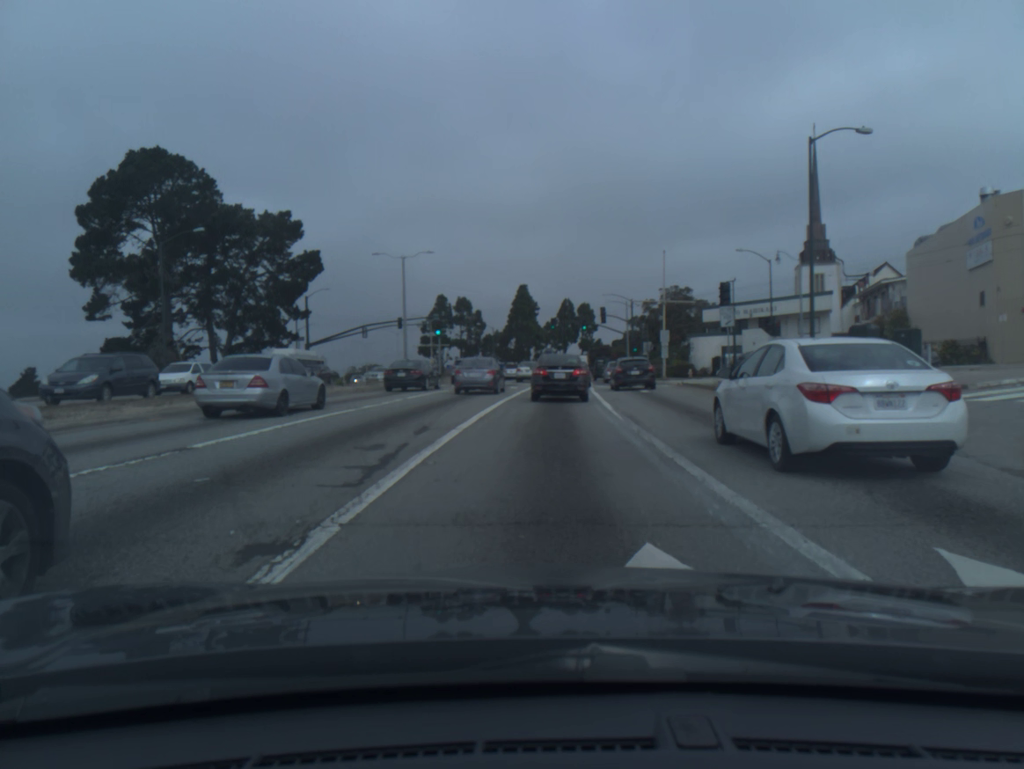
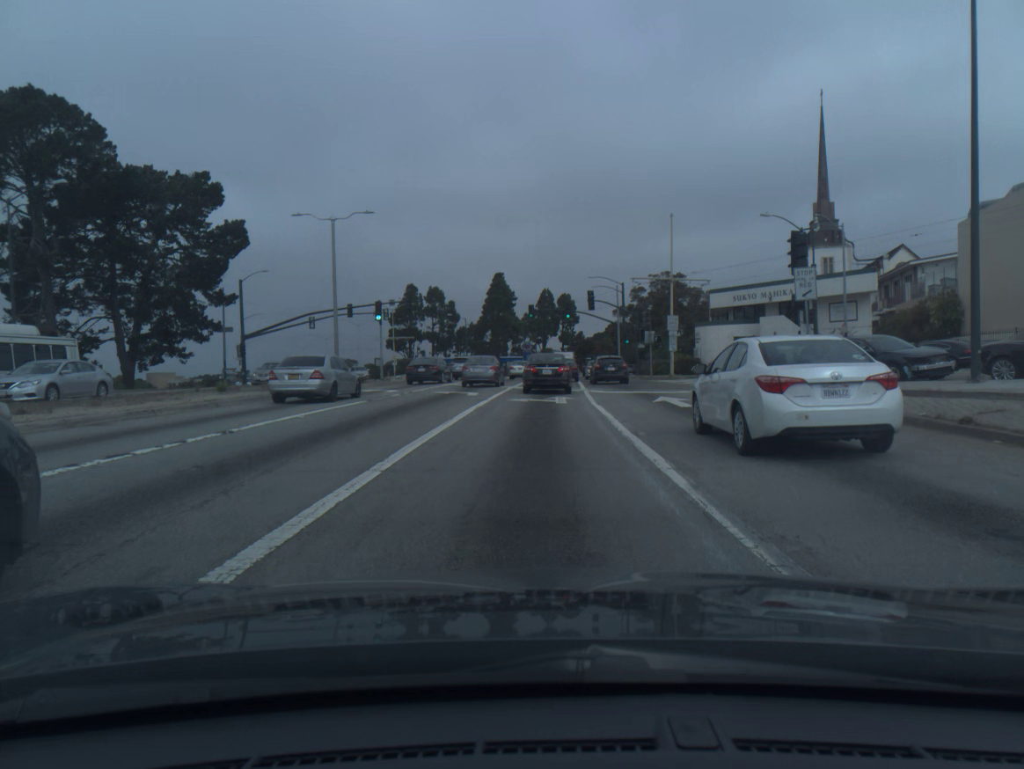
(+0.2, +12.8) m; +1°
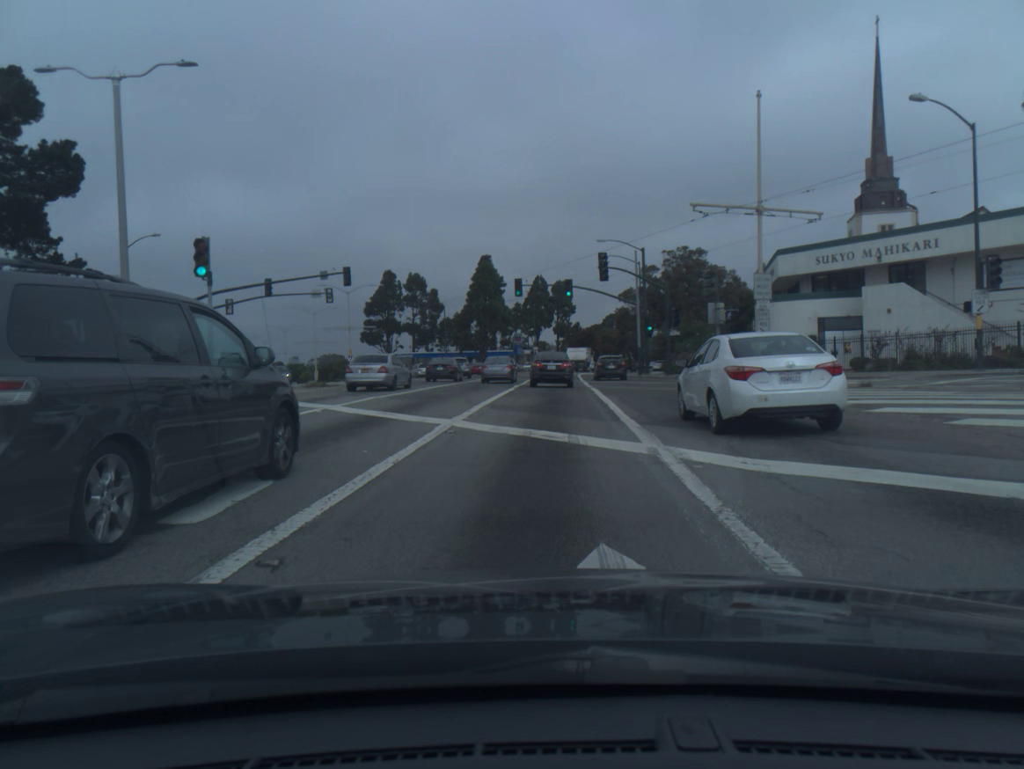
(+0.2, +21.0) m; +1°
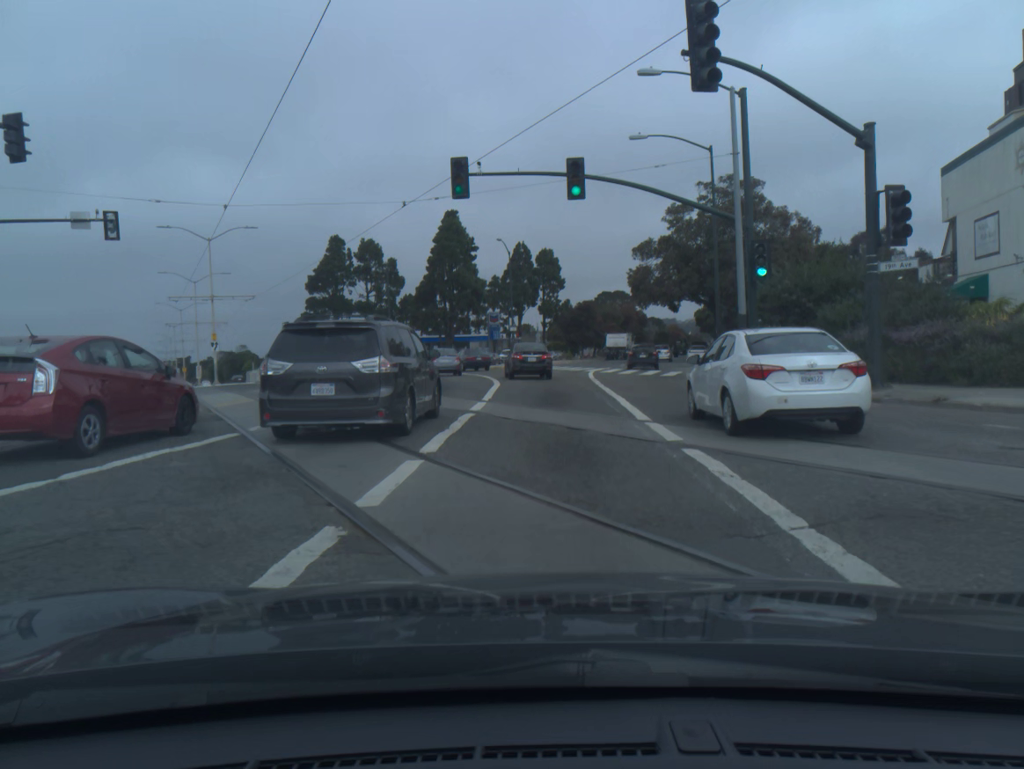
(+0.3, +32.2) m; +1°
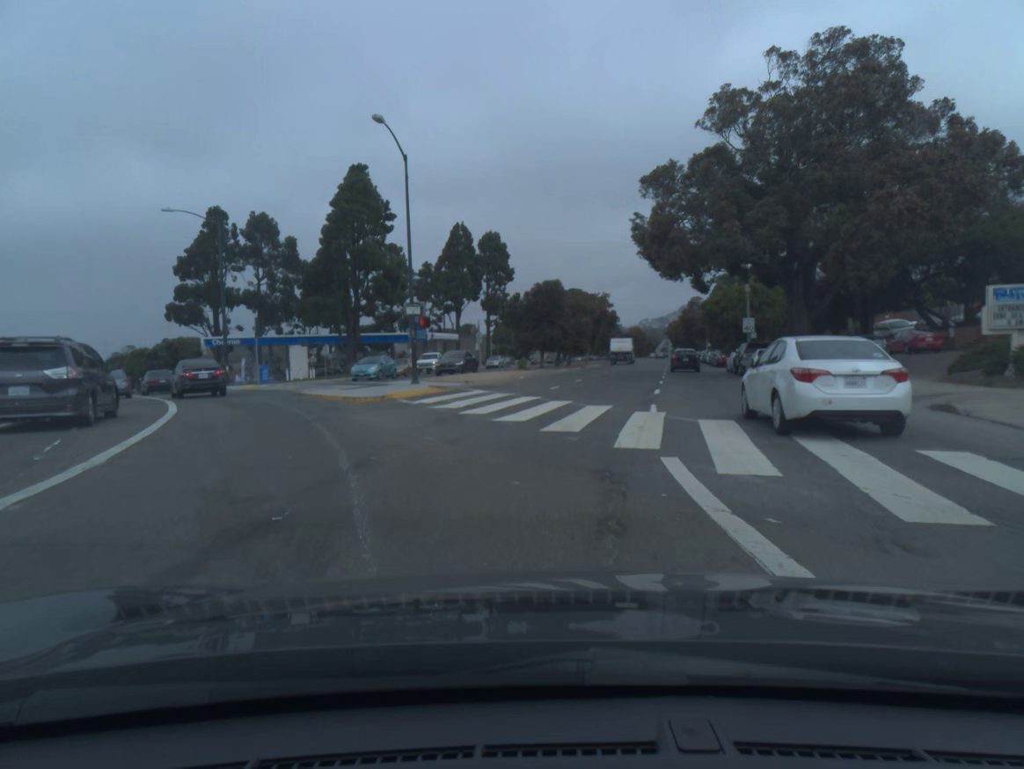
(+0.5, +34.1) m; +4°
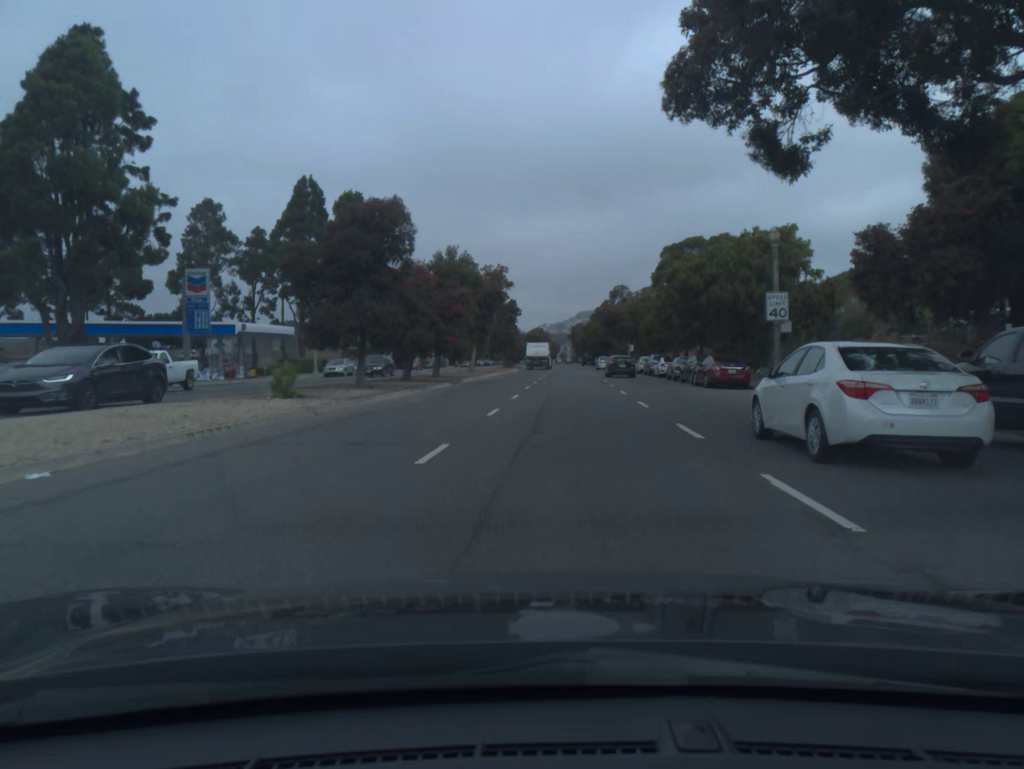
(+2.8, +32.6) m; +7°
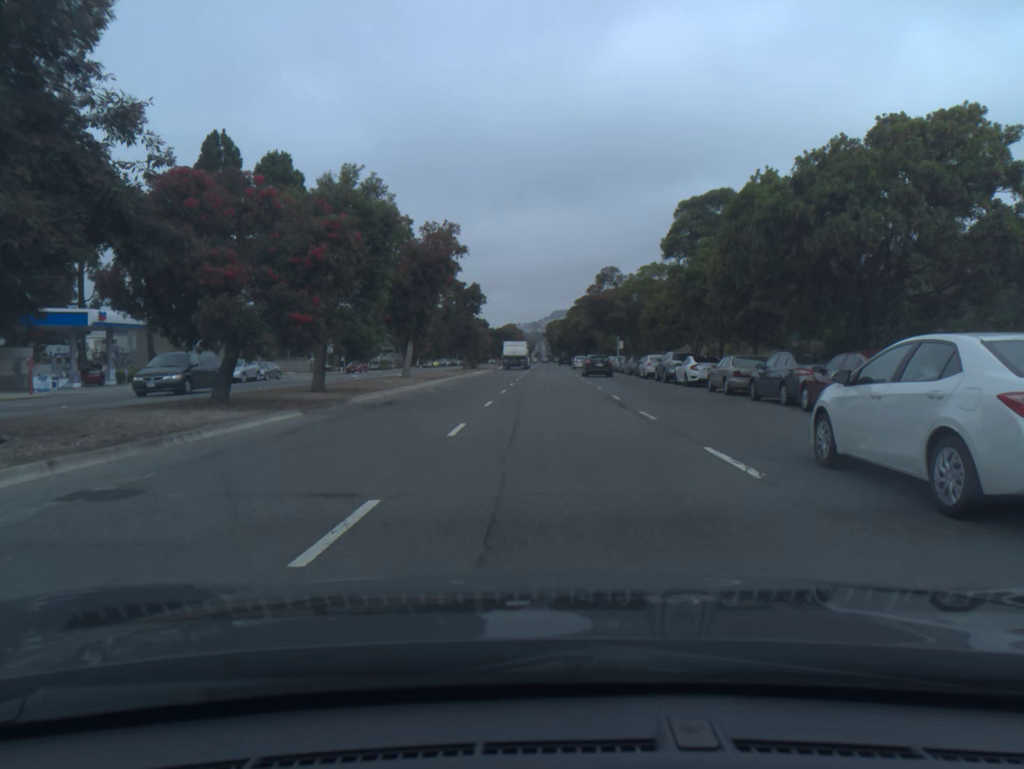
(+0.4, +18.7) m; +2°
